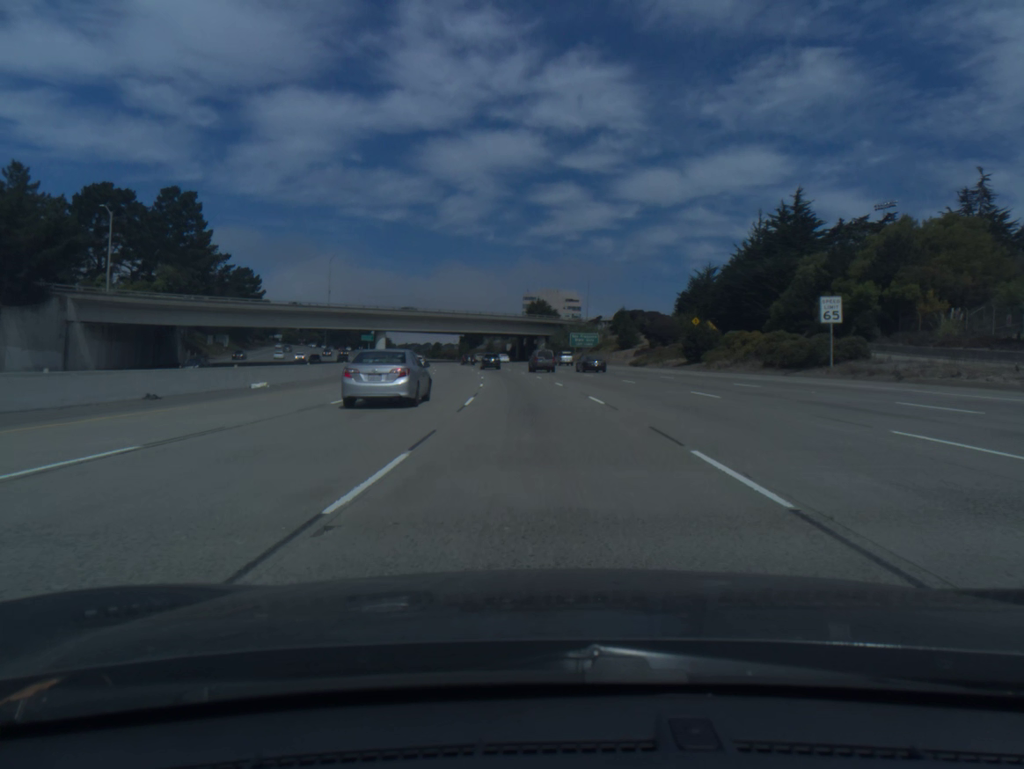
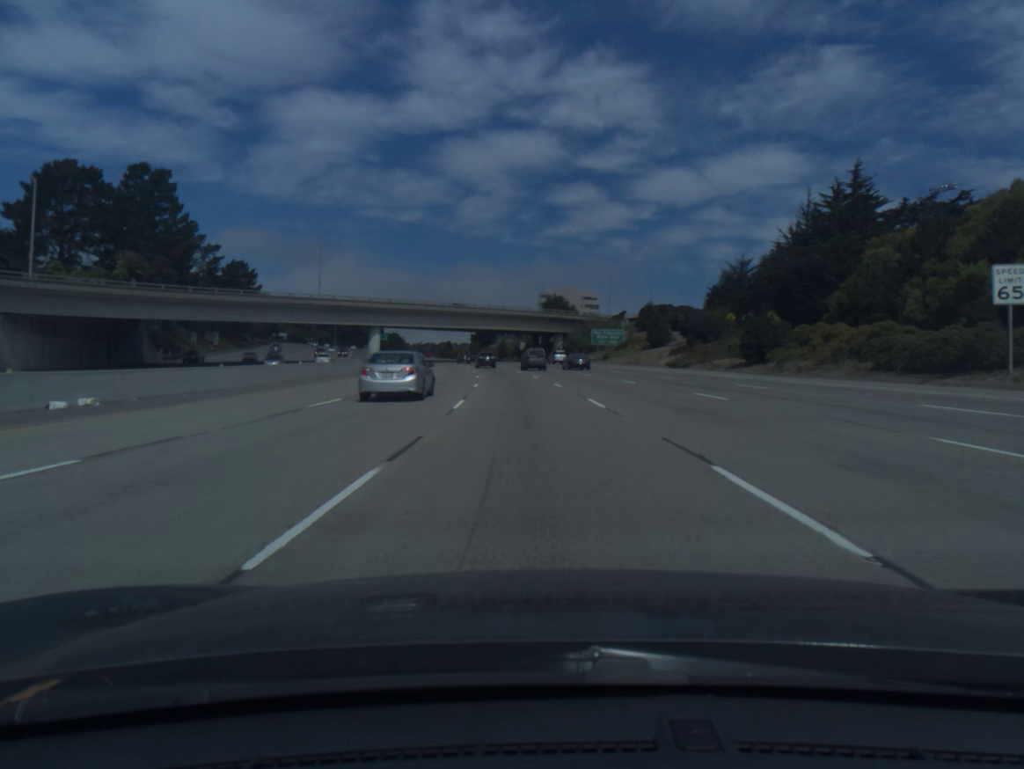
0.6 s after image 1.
(-0.1, +15.9) m; -1°
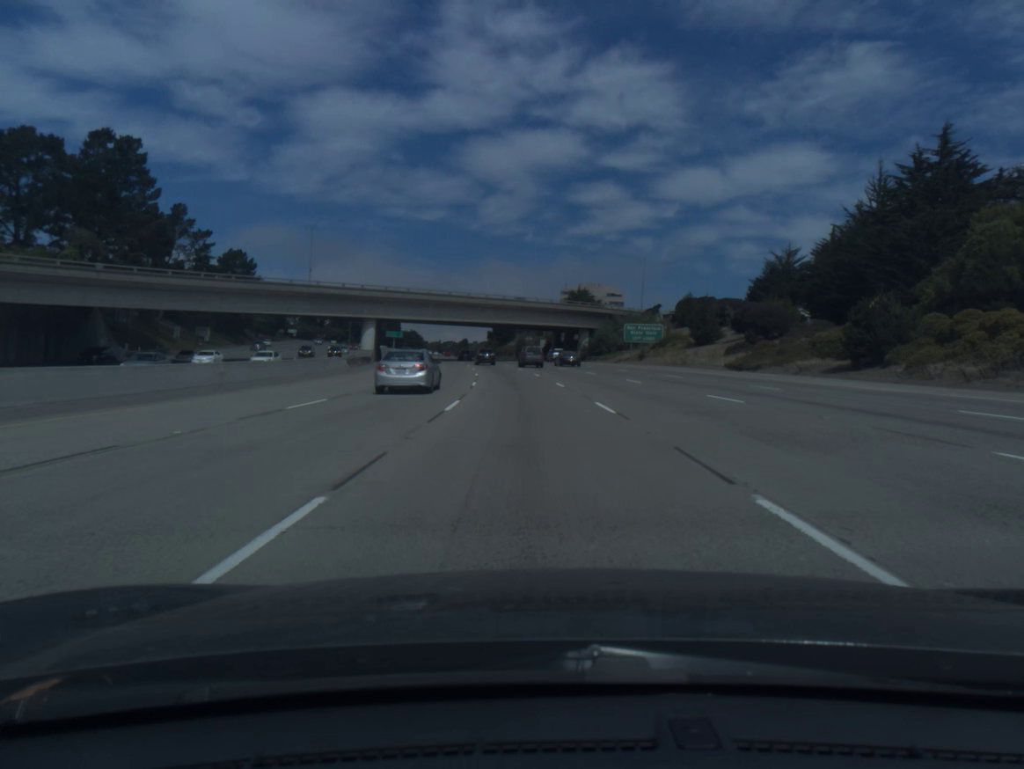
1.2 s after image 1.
(-0.2, +16.0) m; -1°
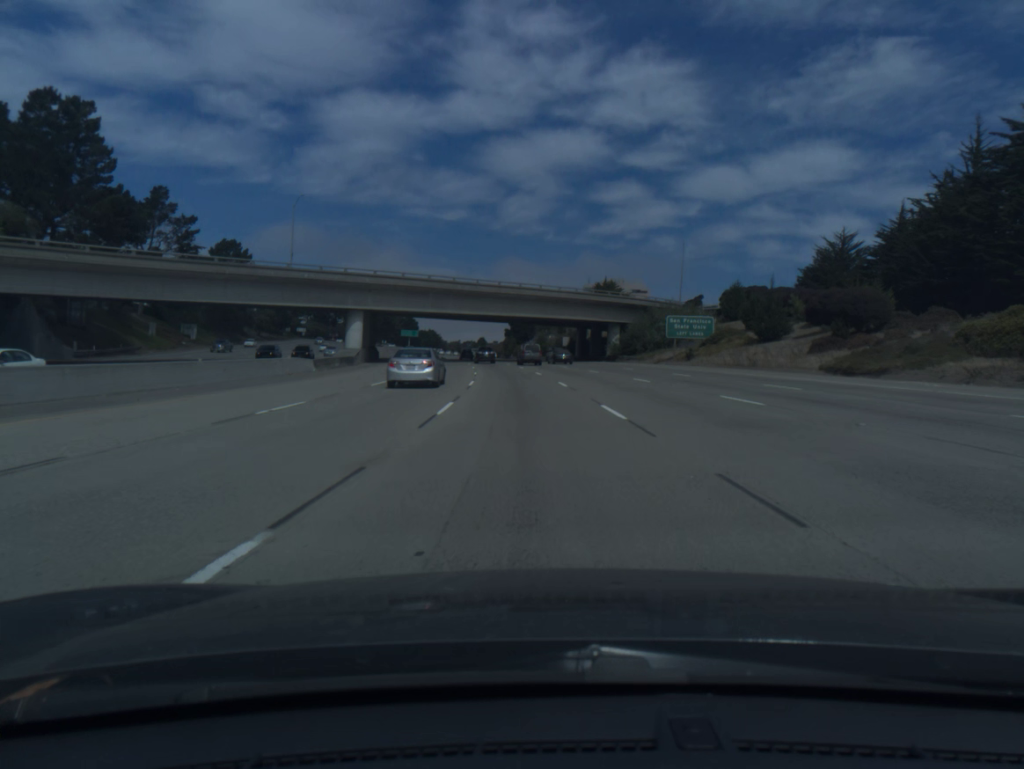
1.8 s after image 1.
(-0.2, +16.2) m; -2°
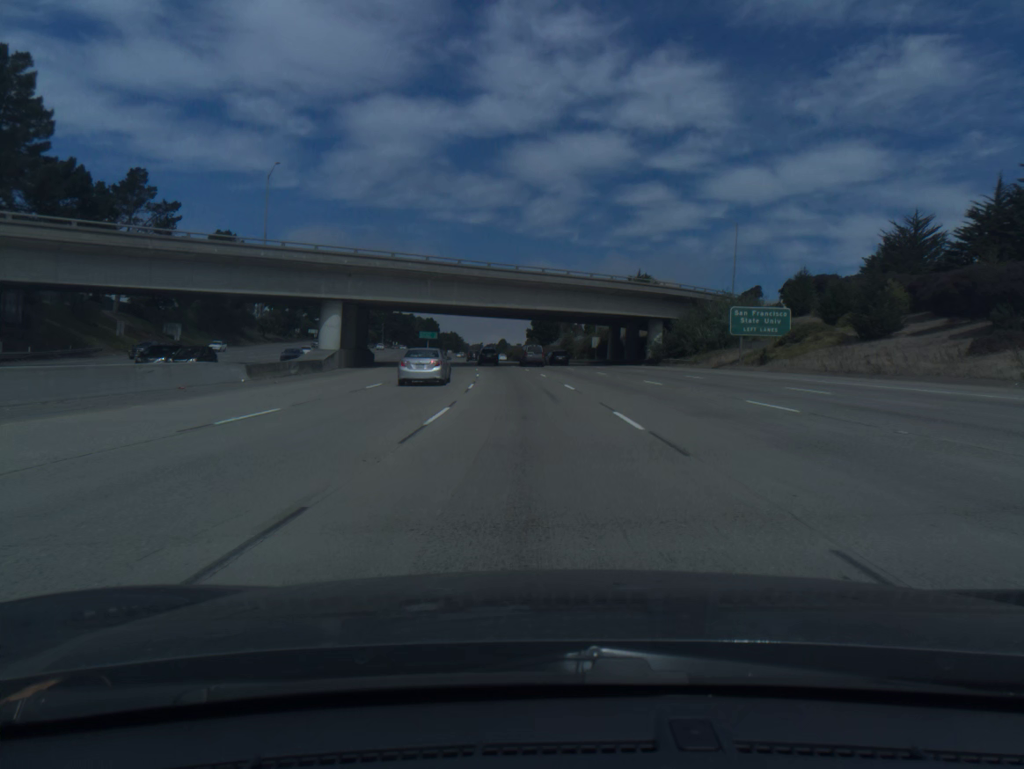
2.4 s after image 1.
(-0.2, +16.3) m; -2°
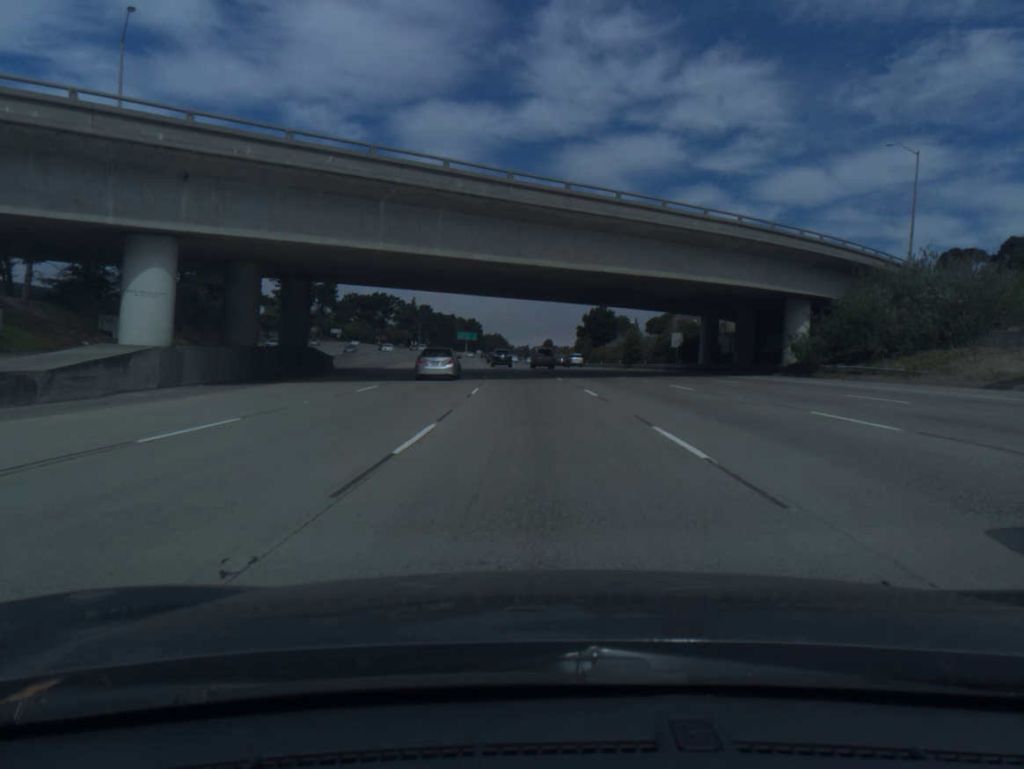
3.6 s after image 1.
(-1.0, +32.7) m; -4°
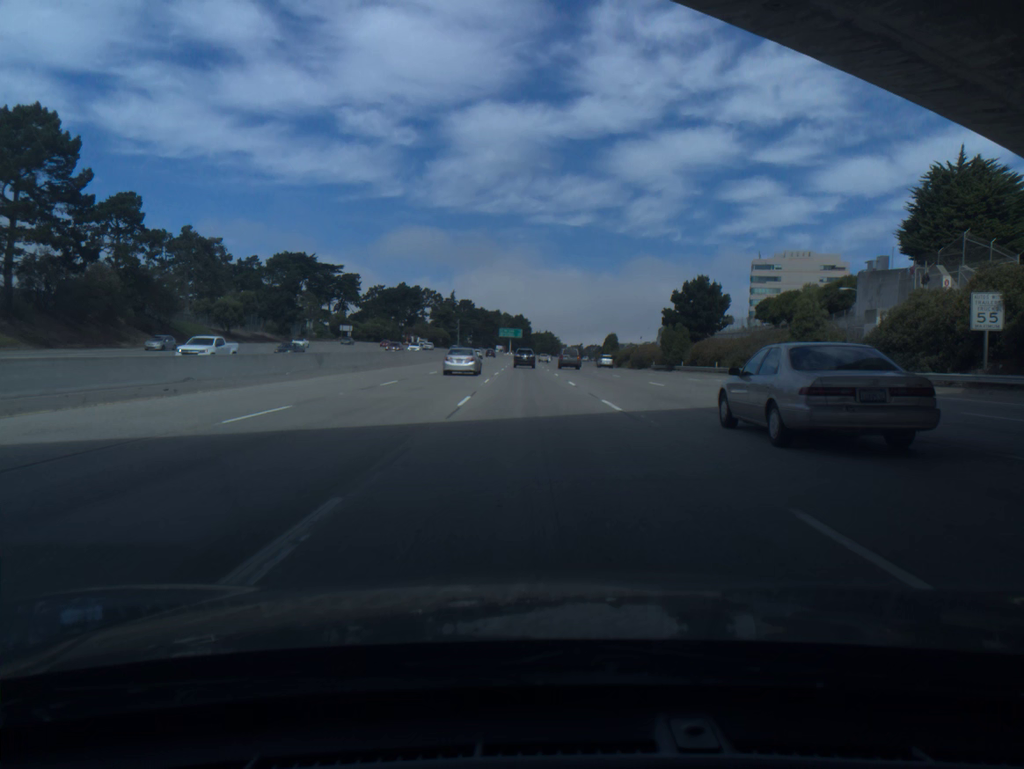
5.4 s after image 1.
(-1.6, +48.9) m; -4°
